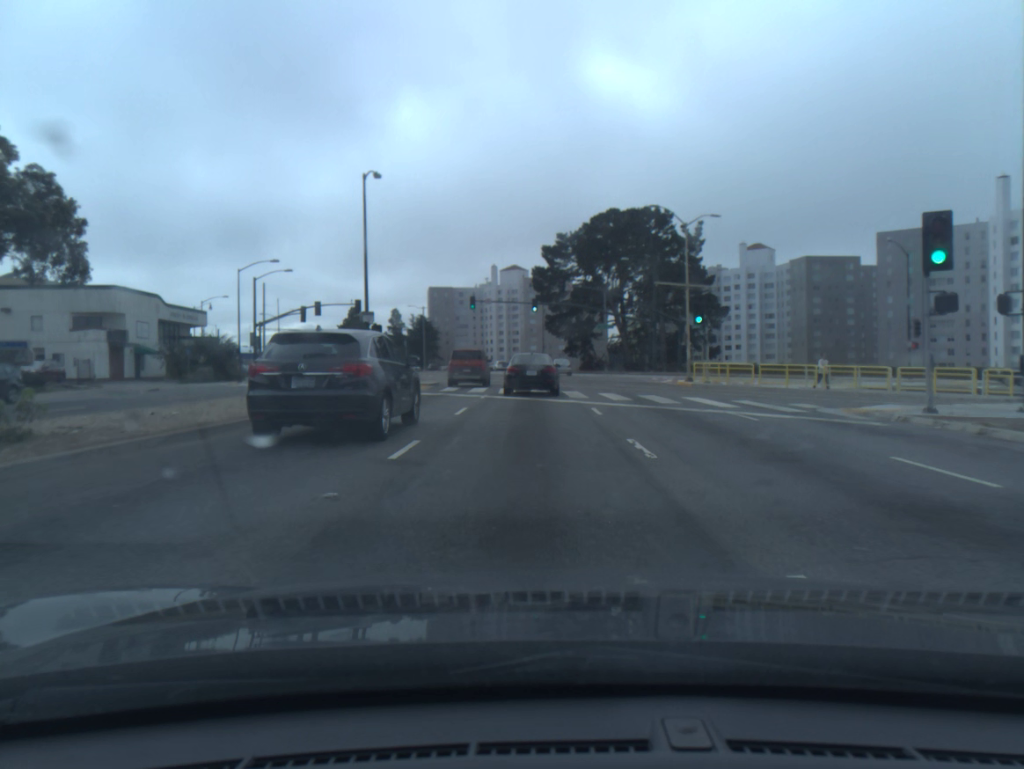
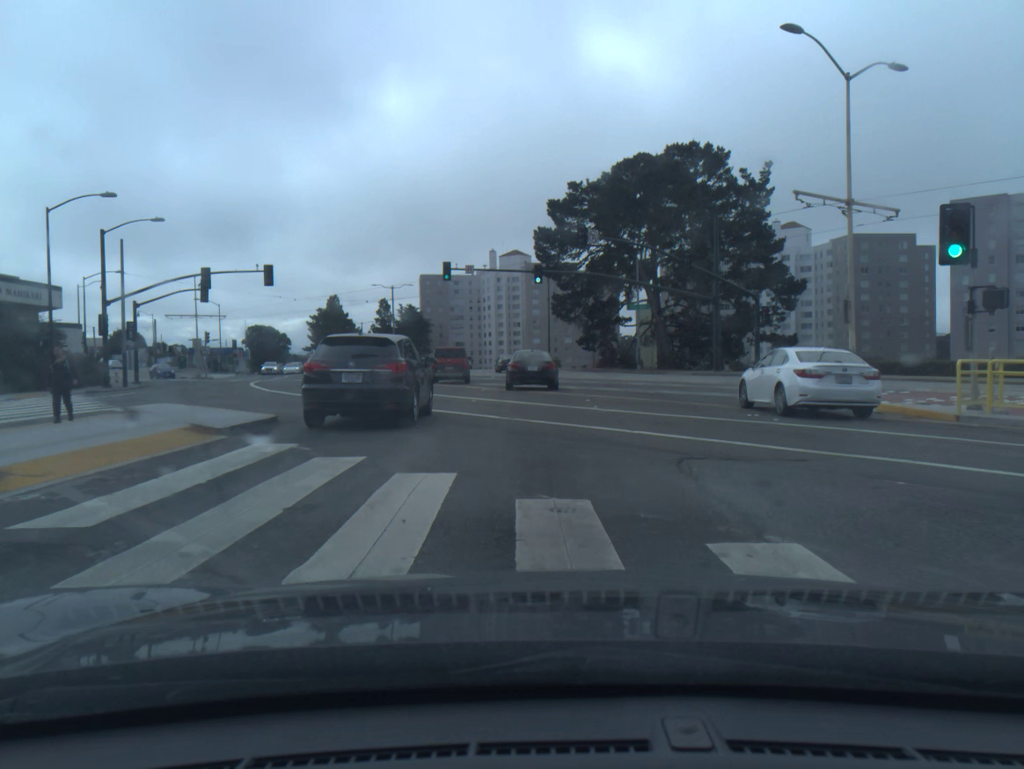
(-0.1, +25.2) m; 0°
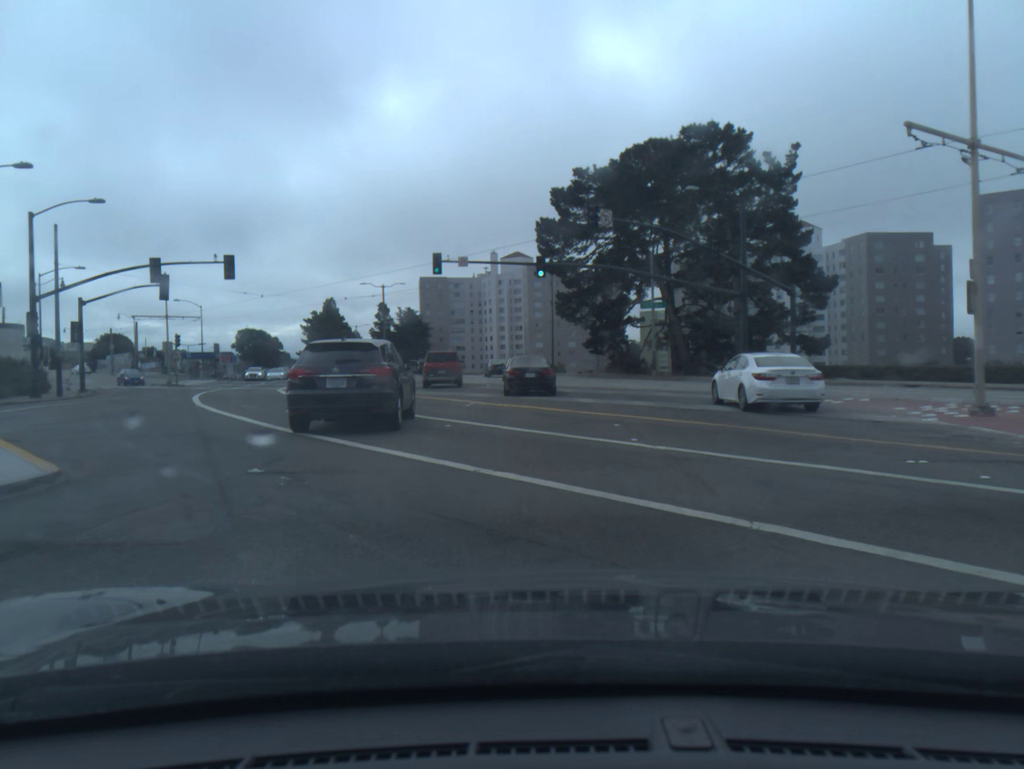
(0.0, +6.9) m; 0°
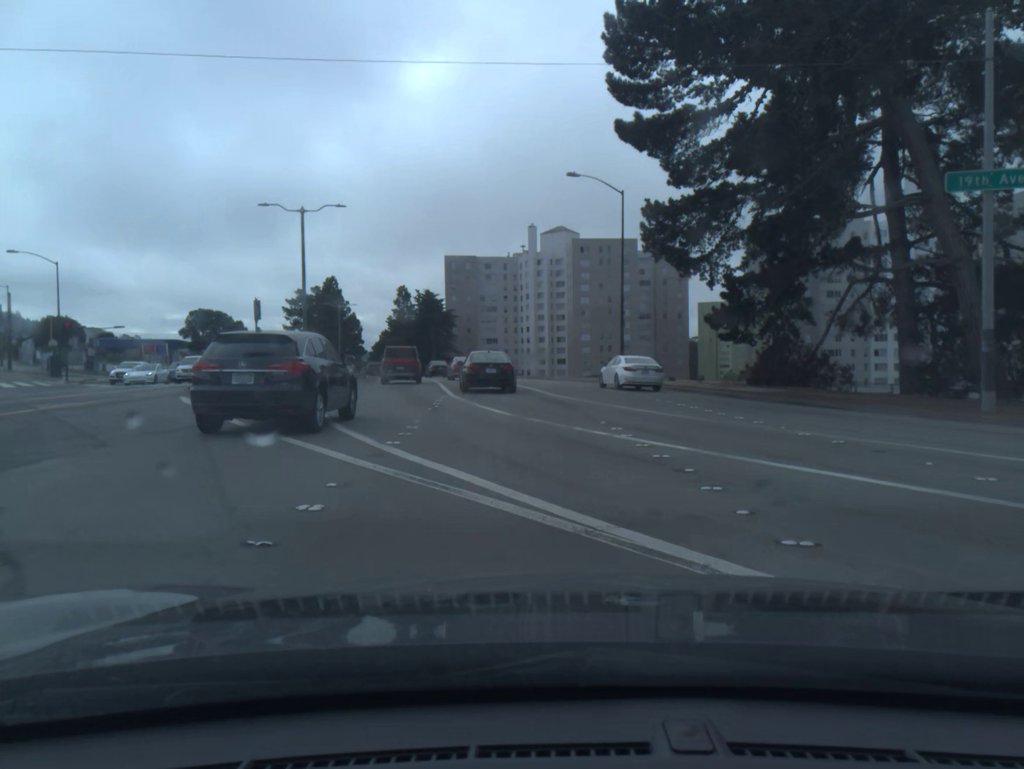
(-0.6, +38.2) m; -3°
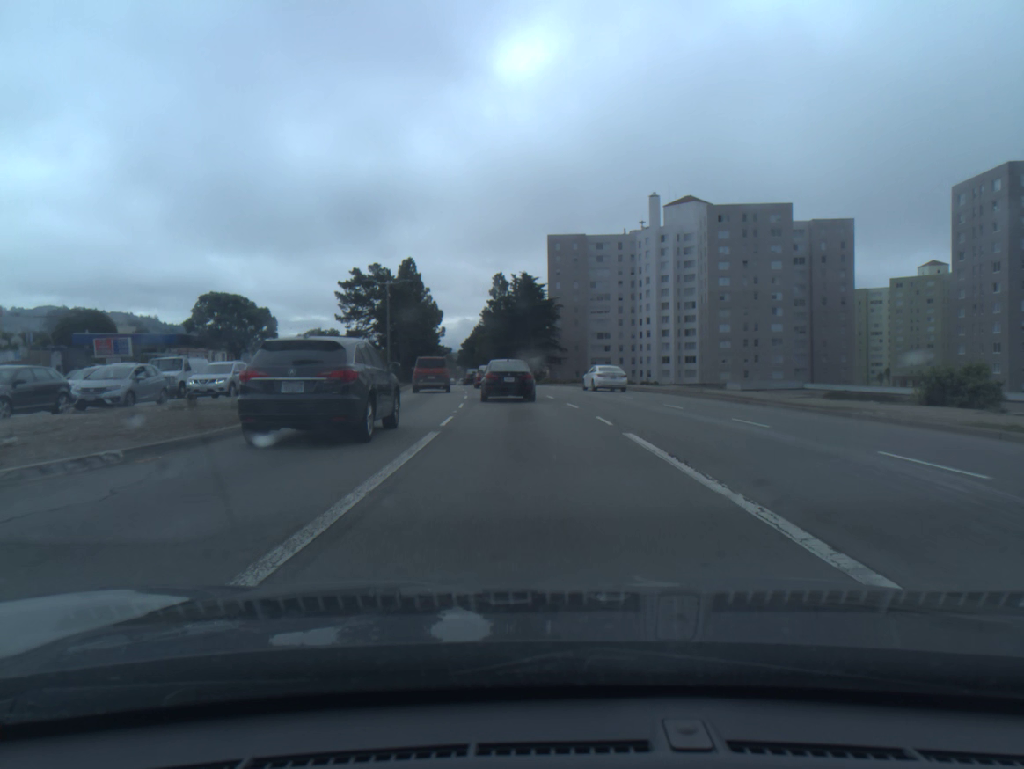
(-2.4, +33.6) m; -8°
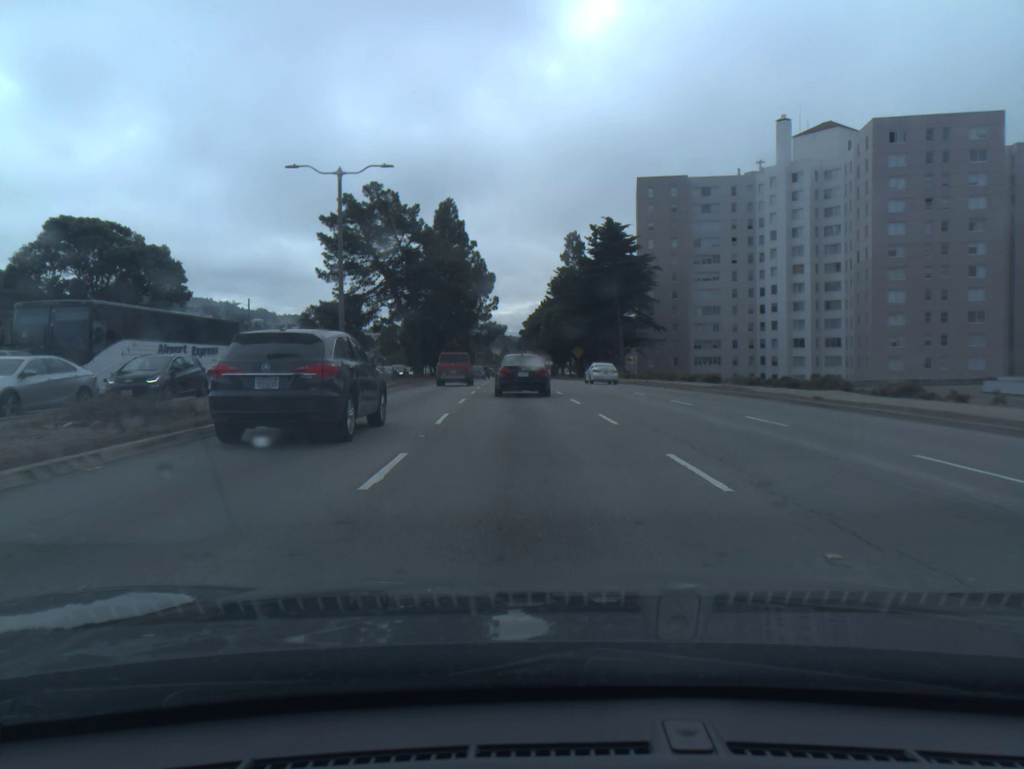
(-1.8, +37.6) m; -5°
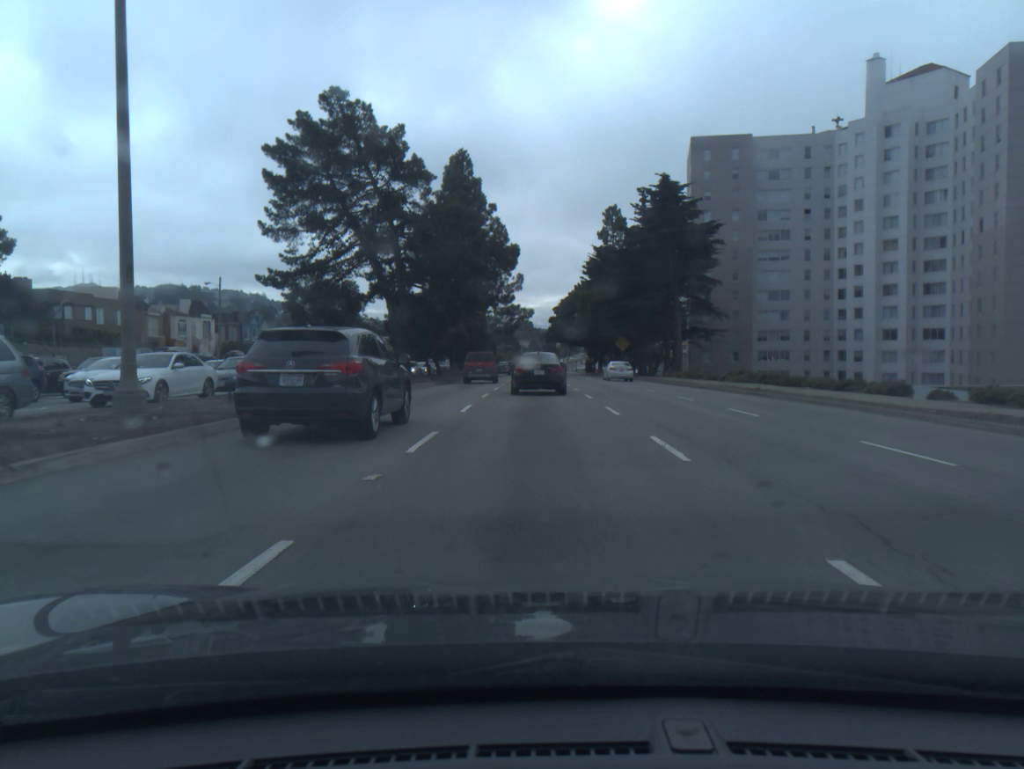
(-0.4, +19.8) m; -2°
